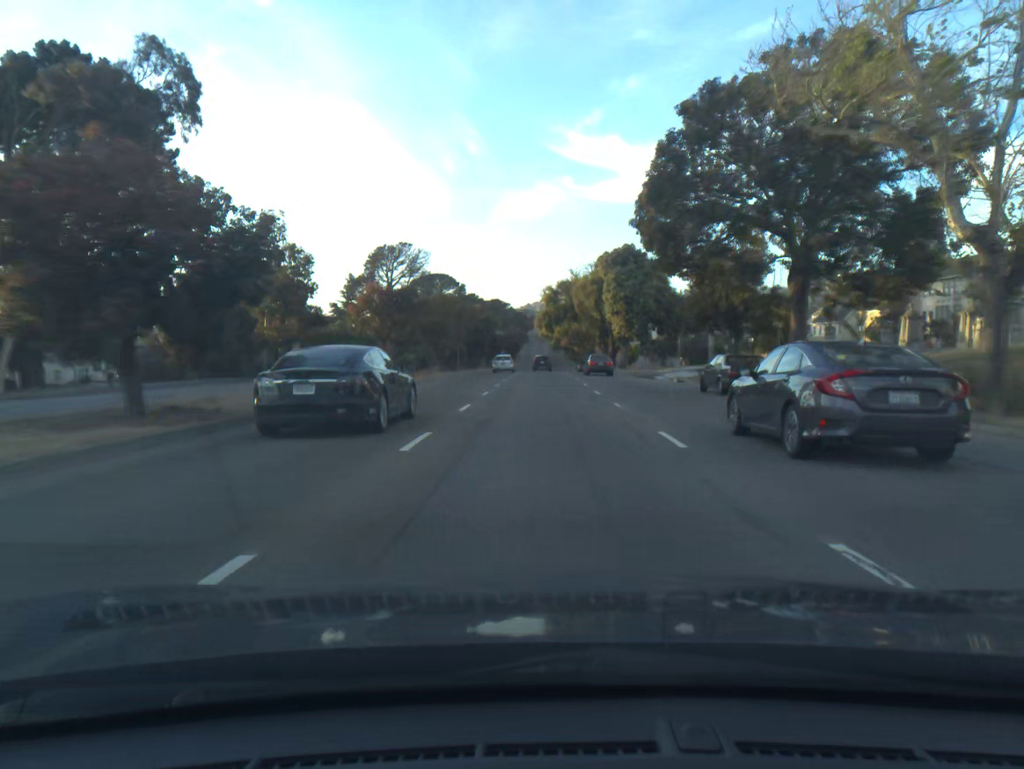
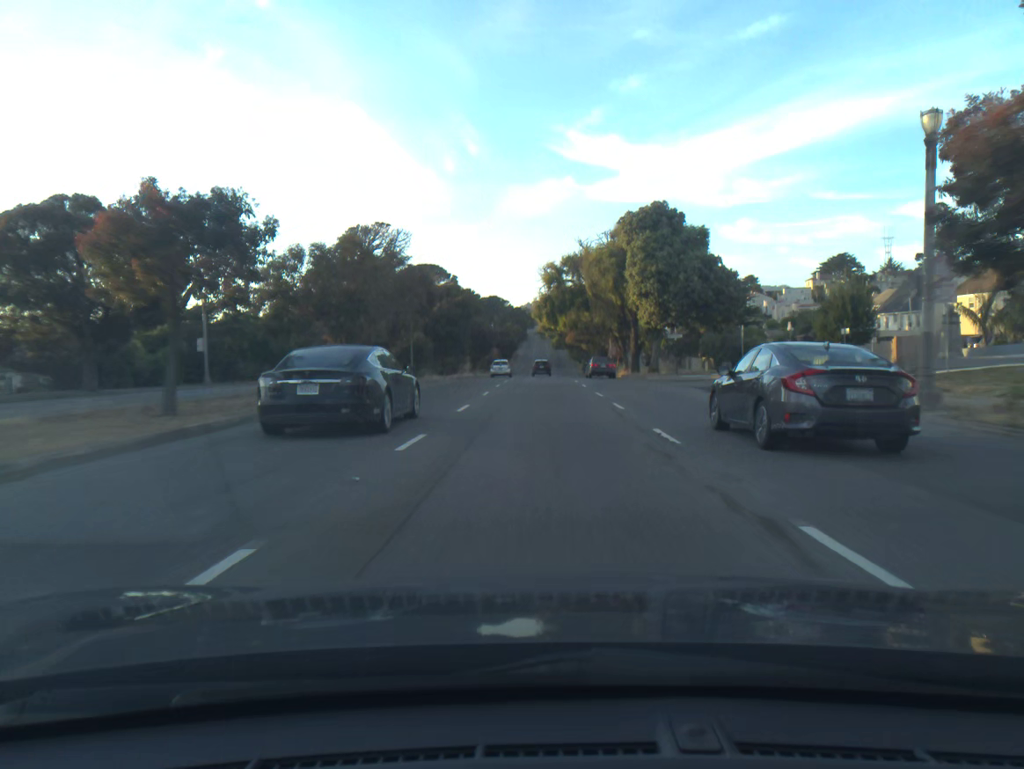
(0.0, +21.7) m; 0°
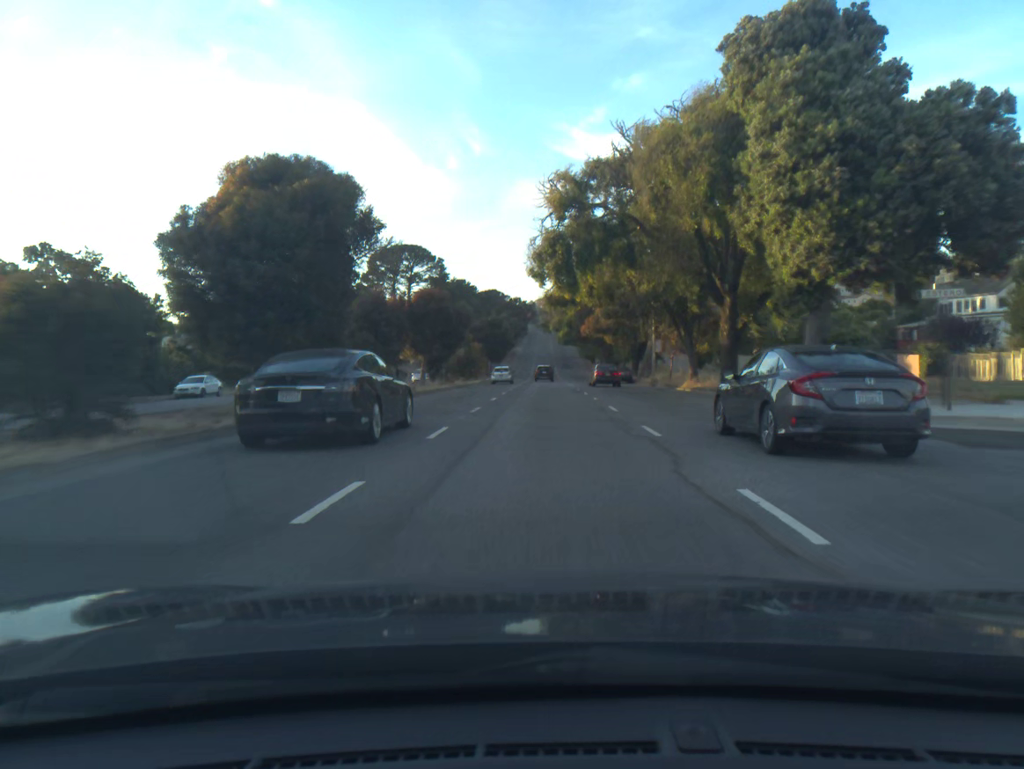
(-0.1, +33.9) m; 0°
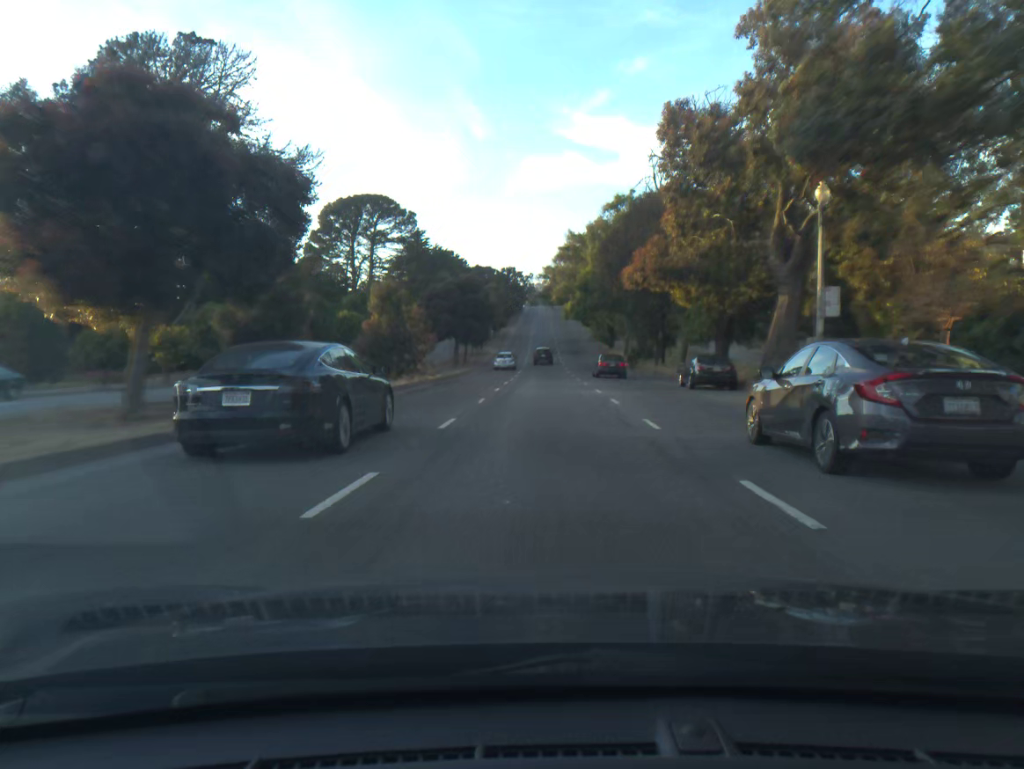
(0.0, +35.6) m; 0°
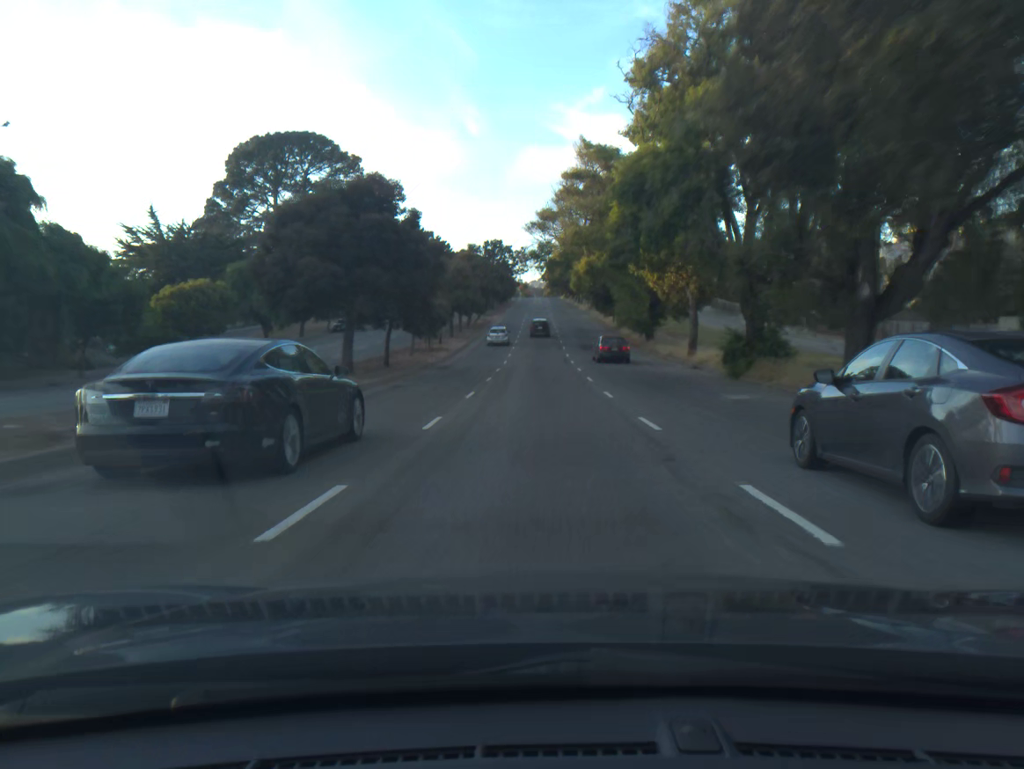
(+0.1, +36.8) m; 0°
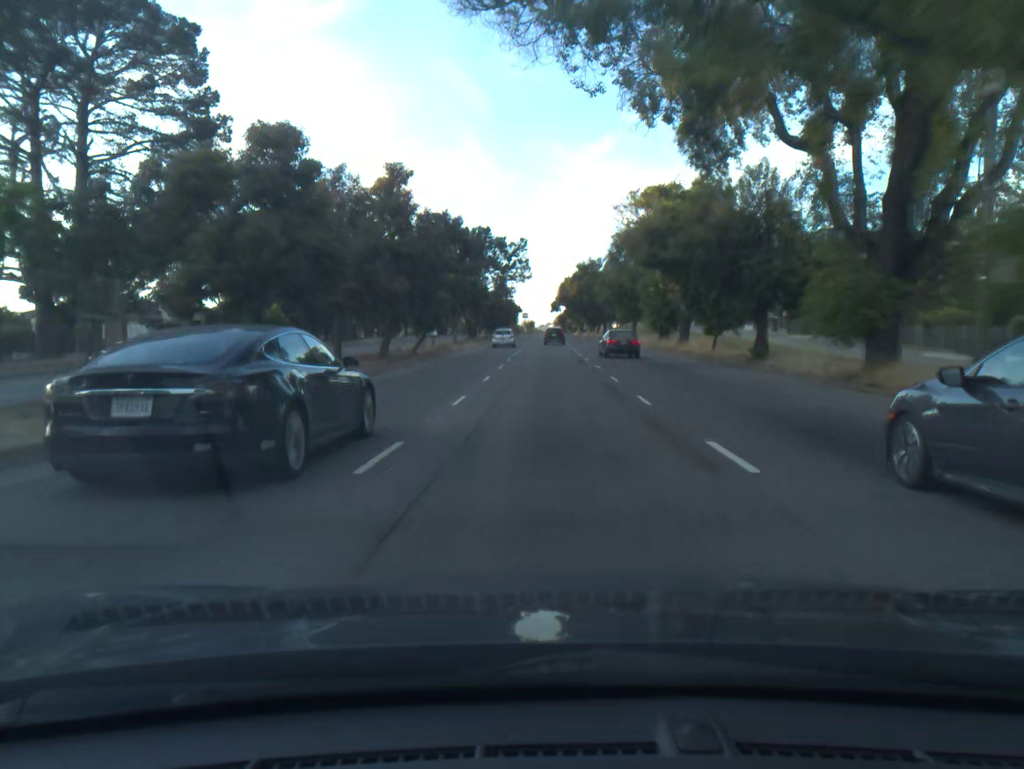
(-0.4, +48.7) m; -1°
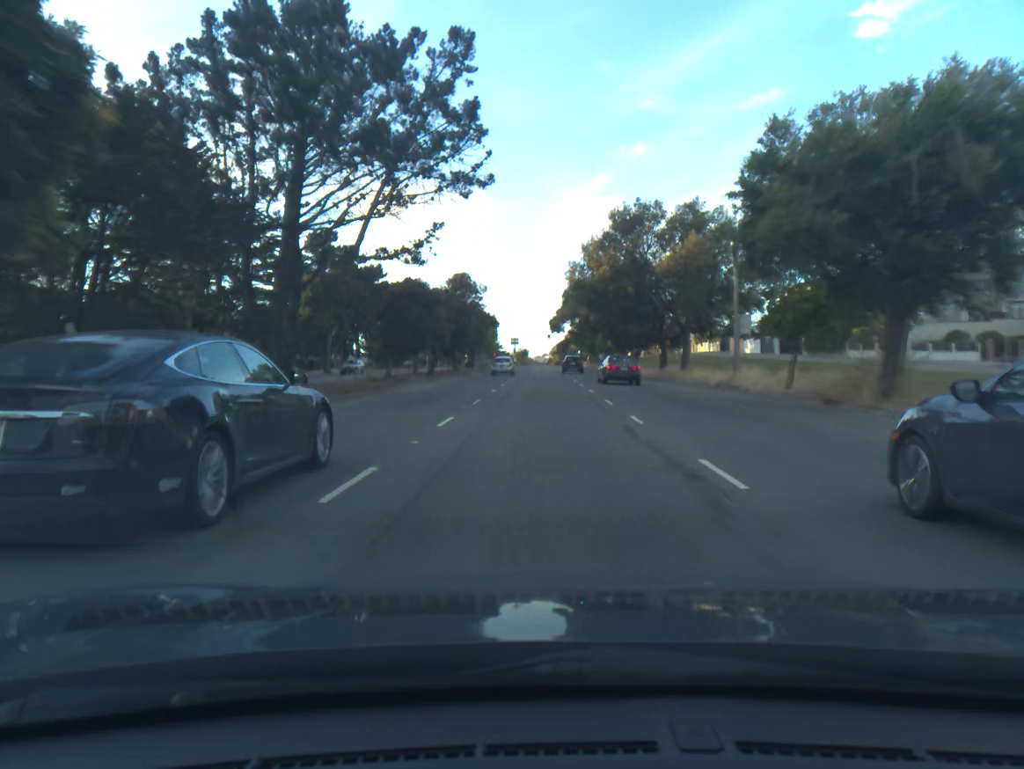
(+0.3, +58.4) m; 0°
